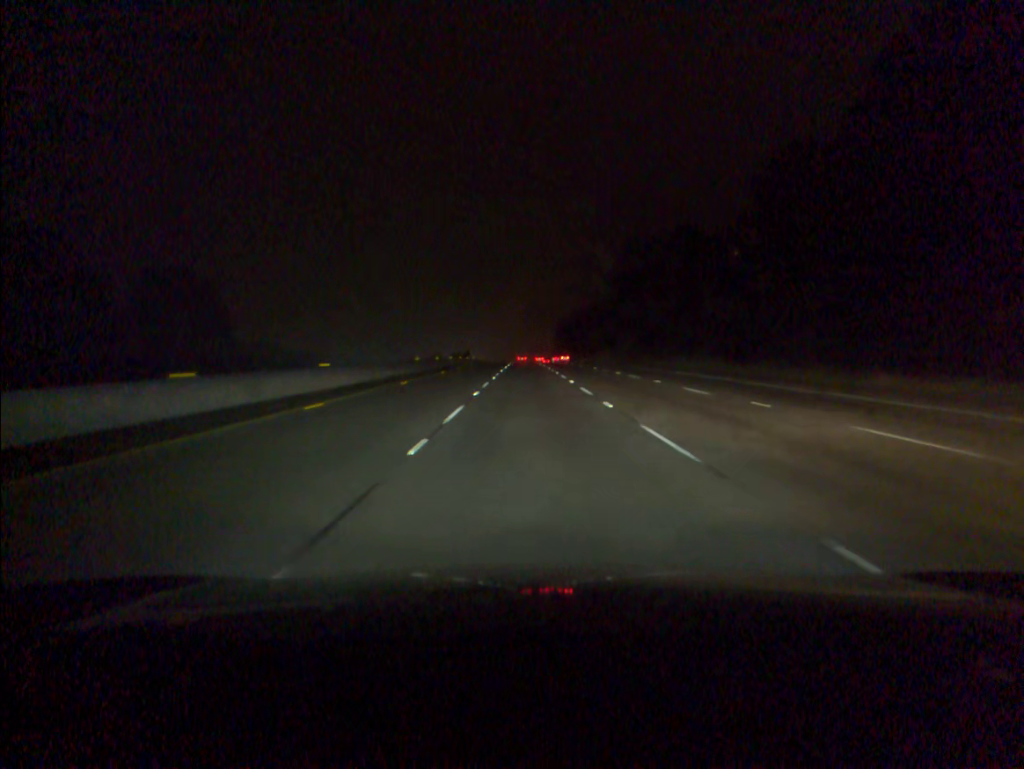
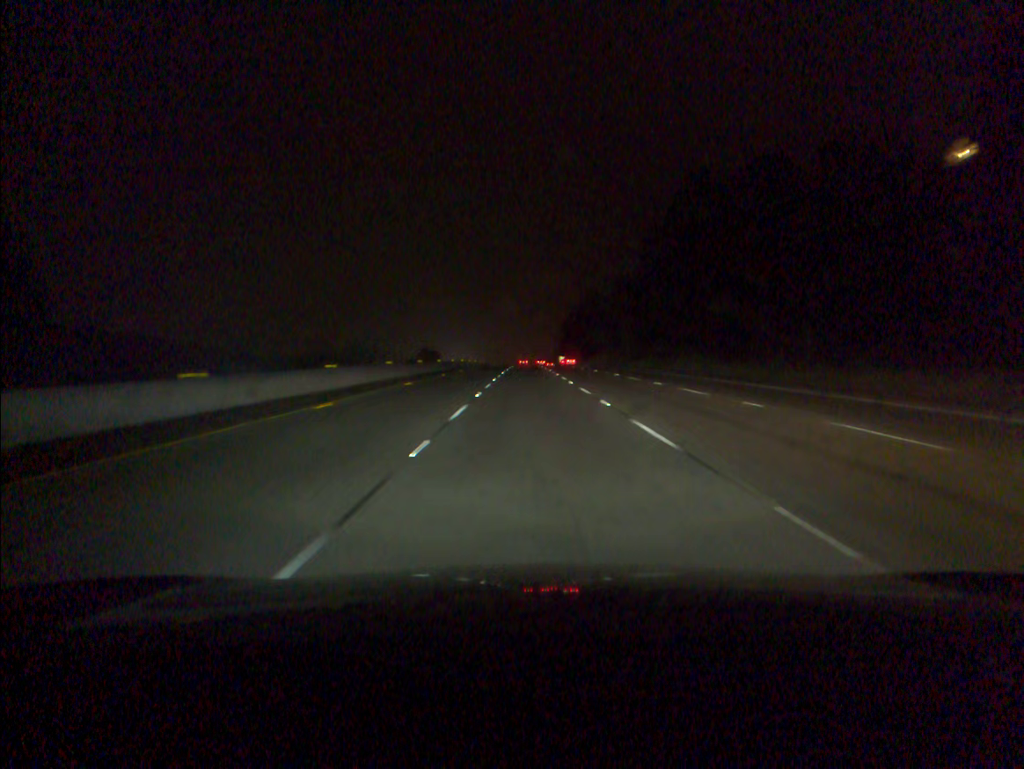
(0.0, +57.5) m; 0°
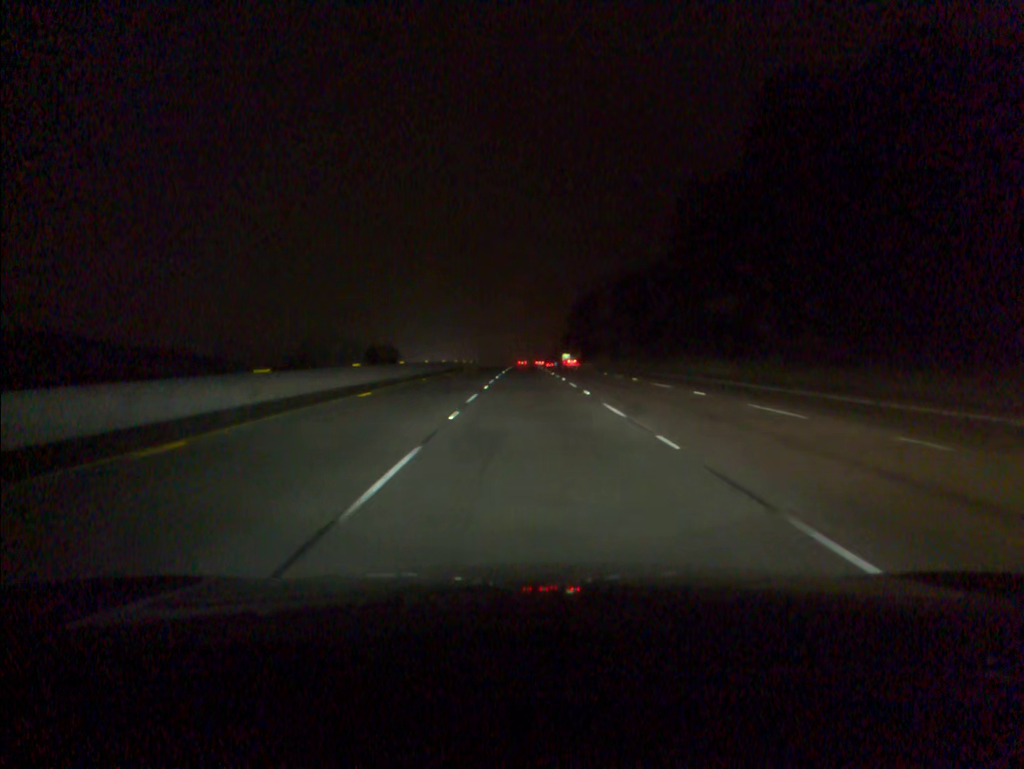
(0.0, +38.3) m; 0°
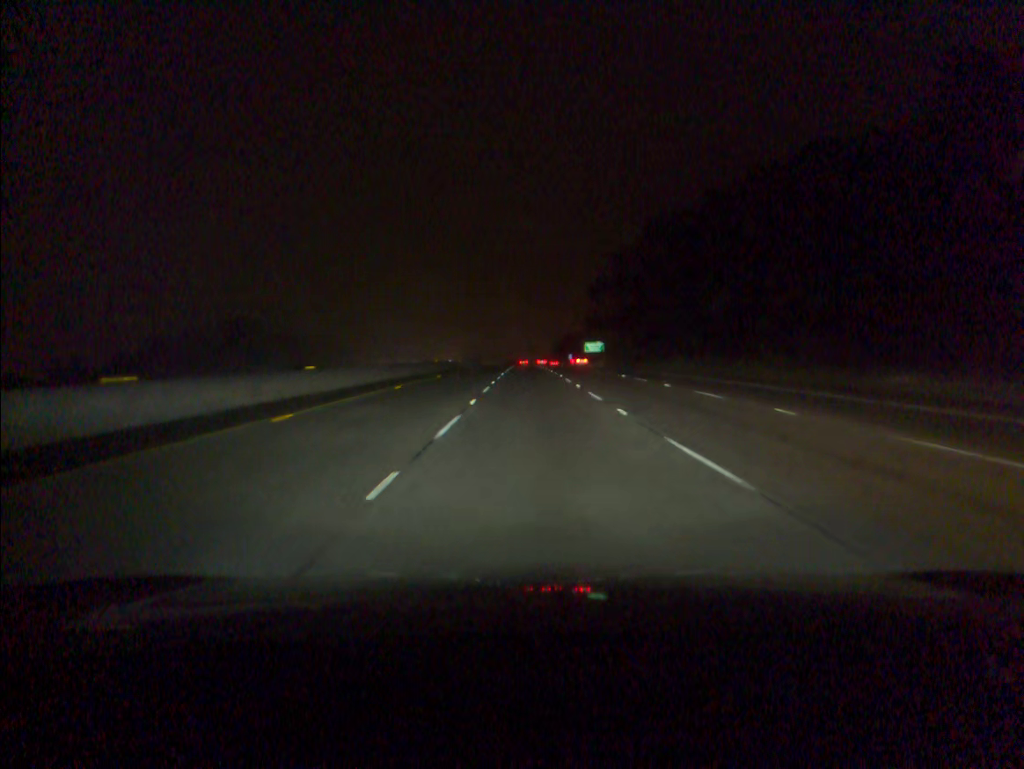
(-0.2, +96.5) m; 0°
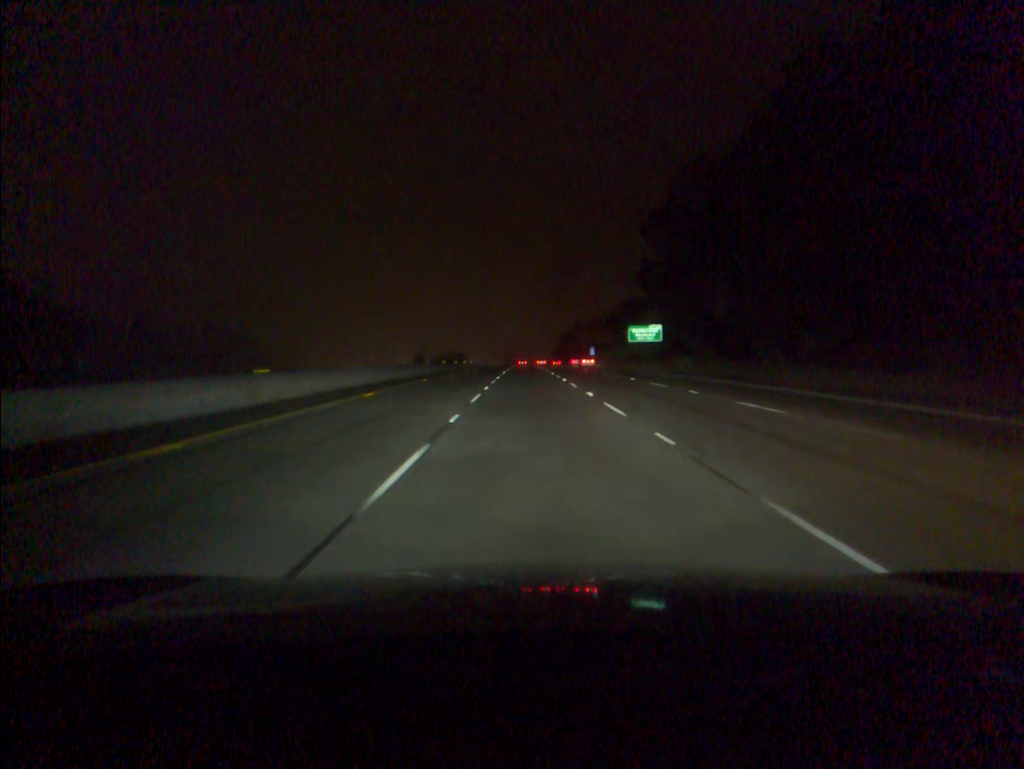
(+0.1, +78.5) m; 0°
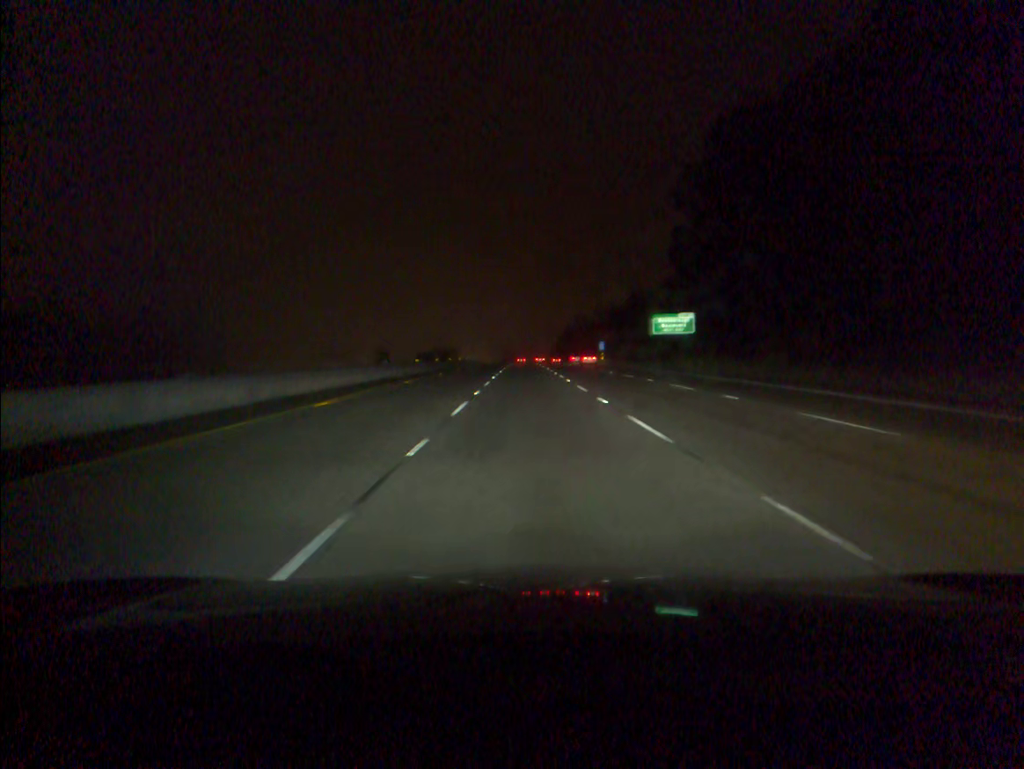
(0.0, +19.8) m; 0°
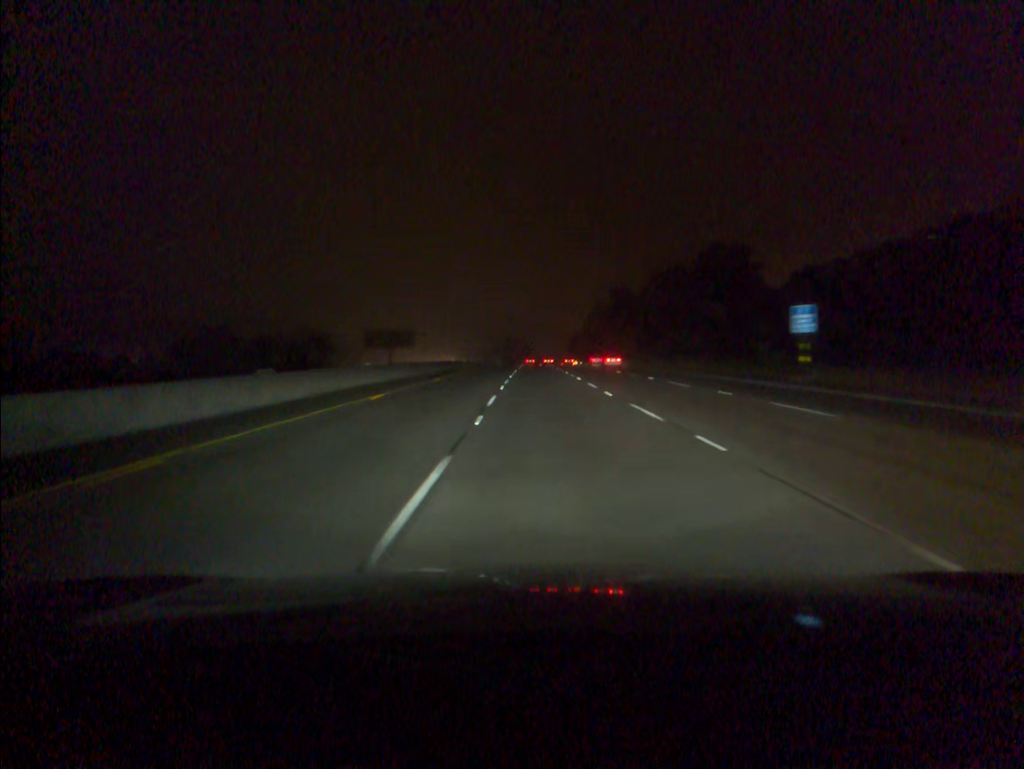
(-0.7, +98.8) m; -1°
